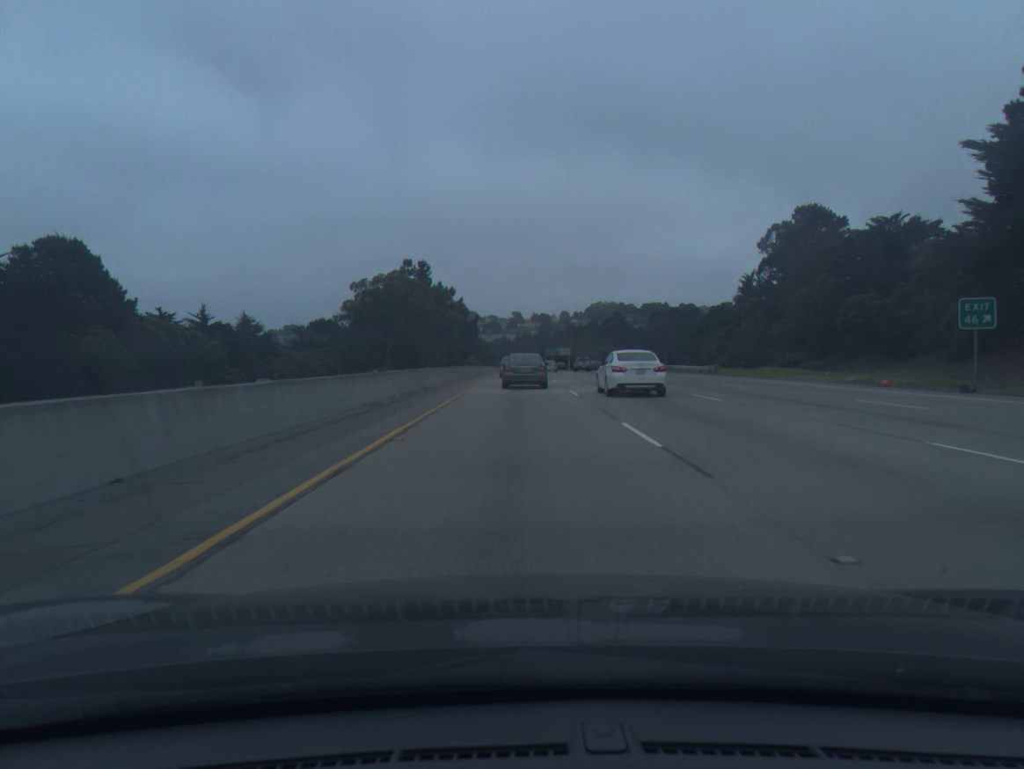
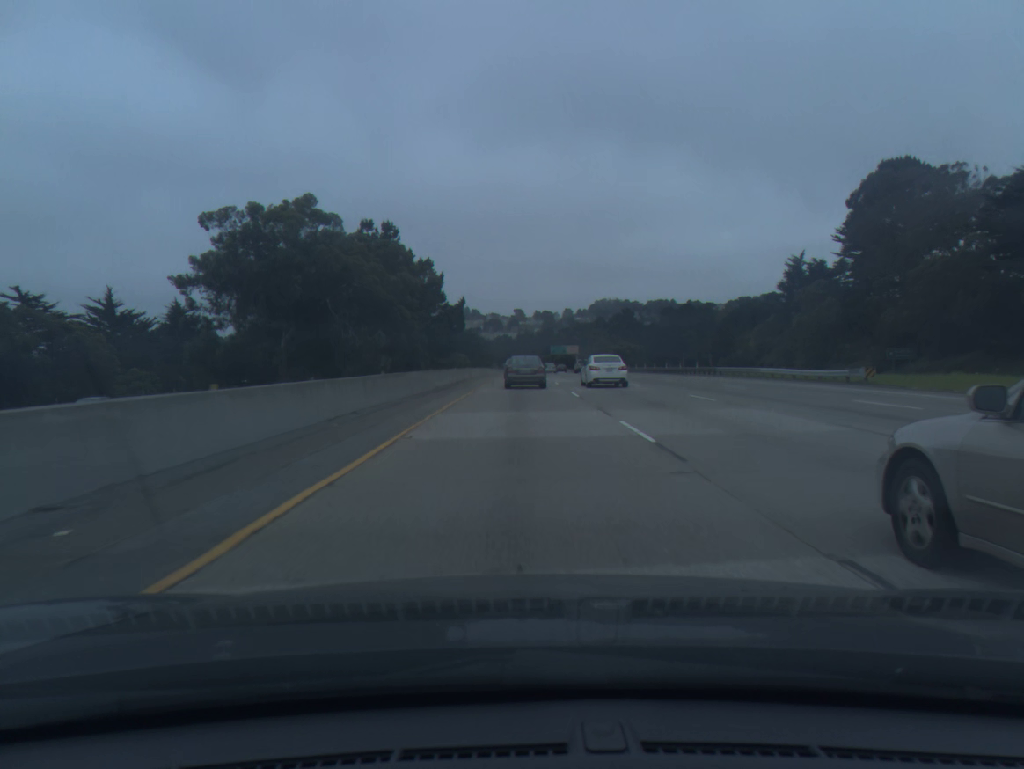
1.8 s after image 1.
(-0.1, +28.6) m; 0°
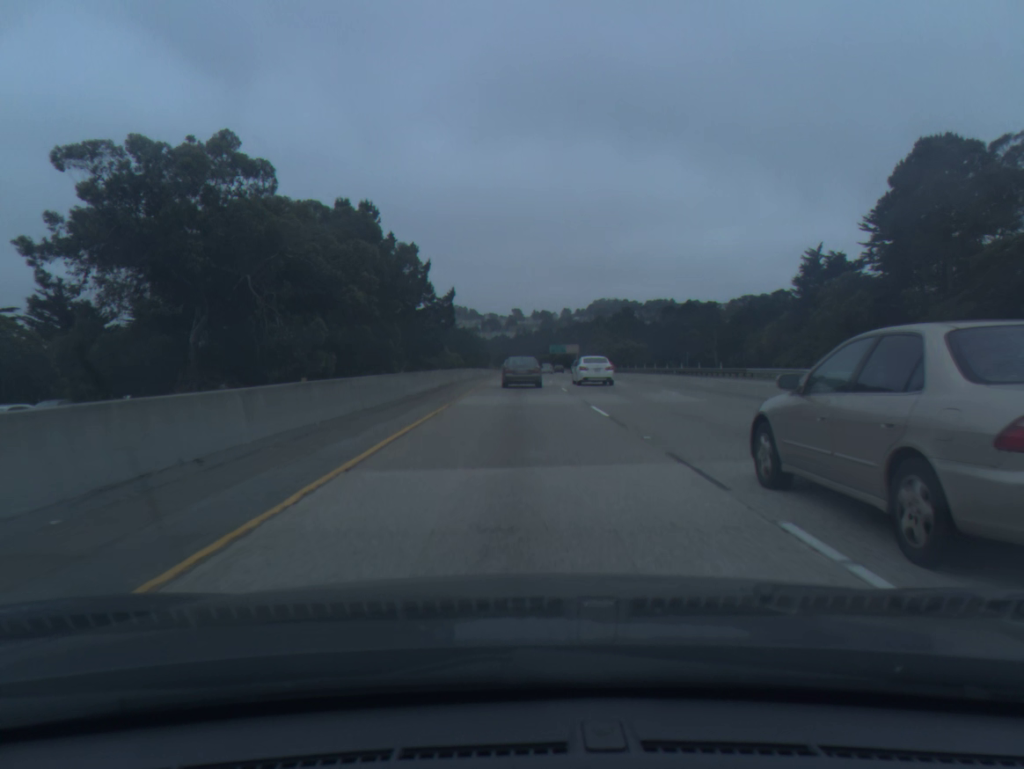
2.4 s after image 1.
(0.0, +9.5) m; 0°
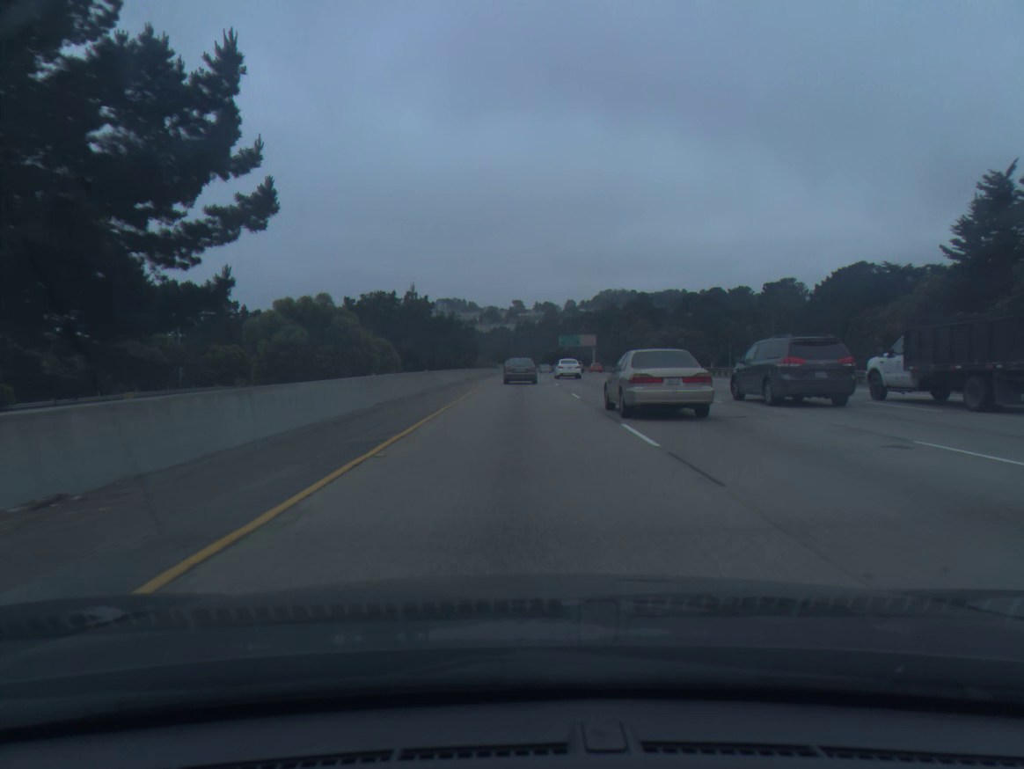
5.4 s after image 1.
(-0.1, +49.7) m; 0°
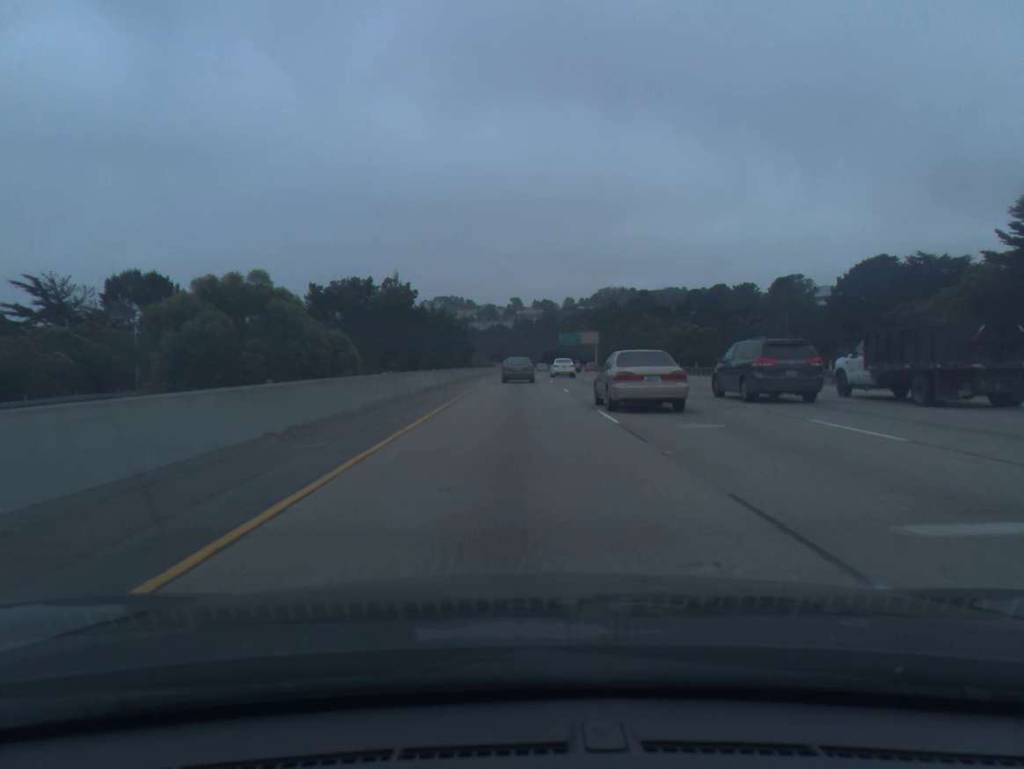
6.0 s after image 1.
(0.0, +10.6) m; 0°
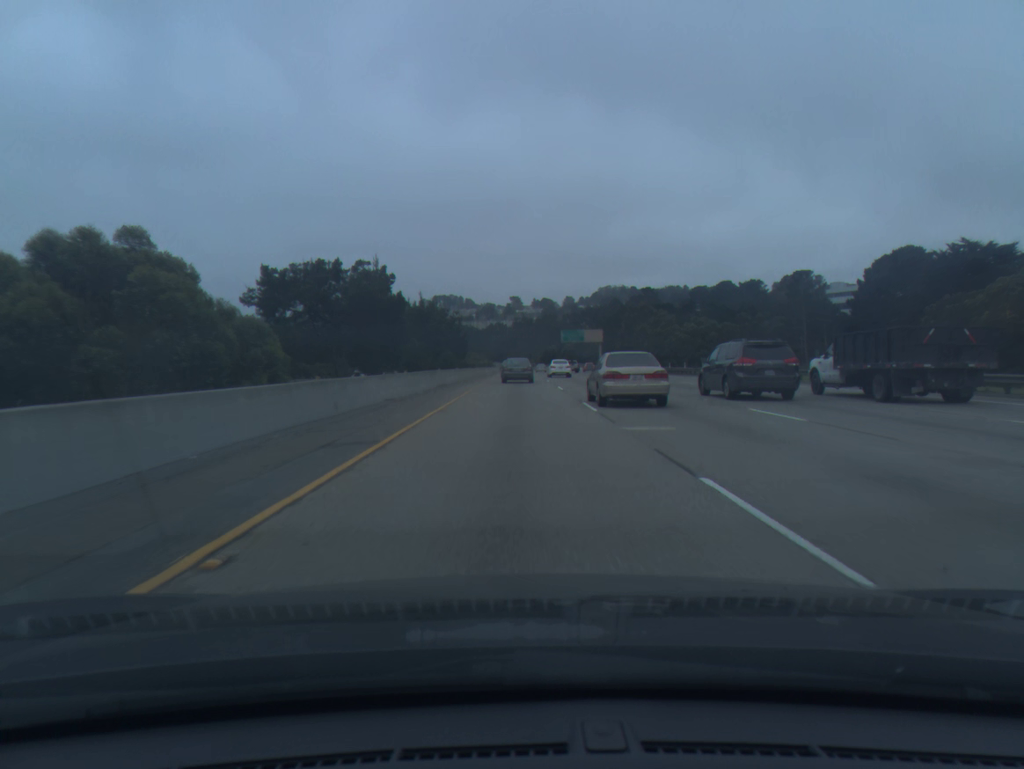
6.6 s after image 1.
(0.0, +10.7) m; 0°
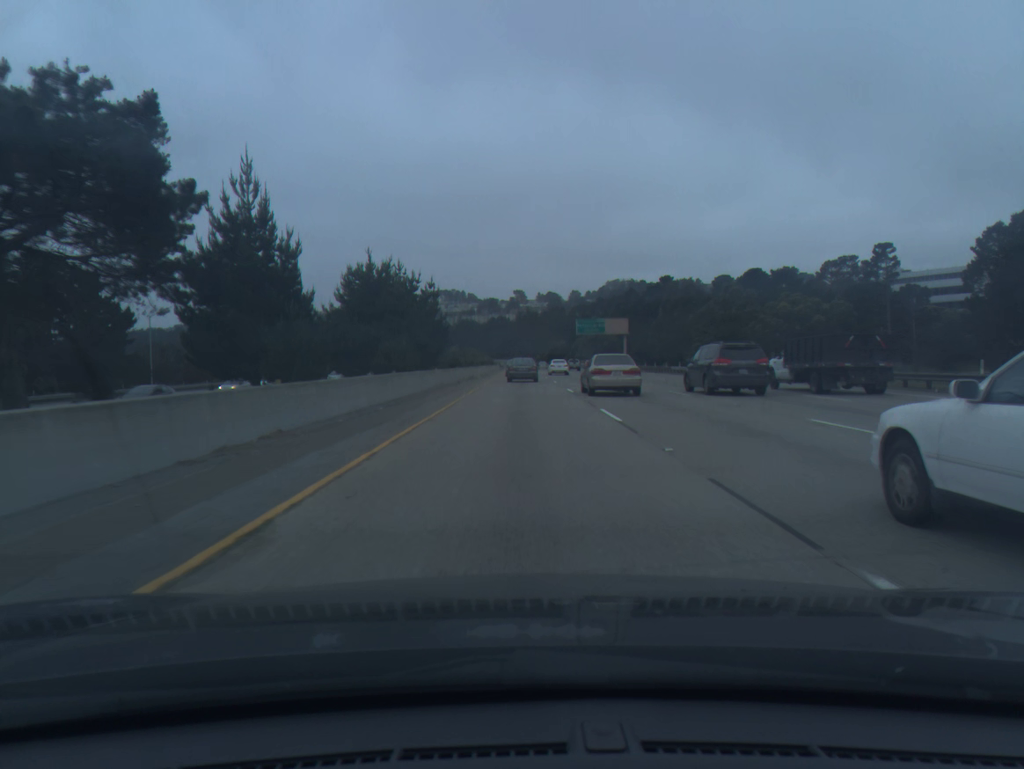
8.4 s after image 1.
(-0.1, +32.8) m; 0°
